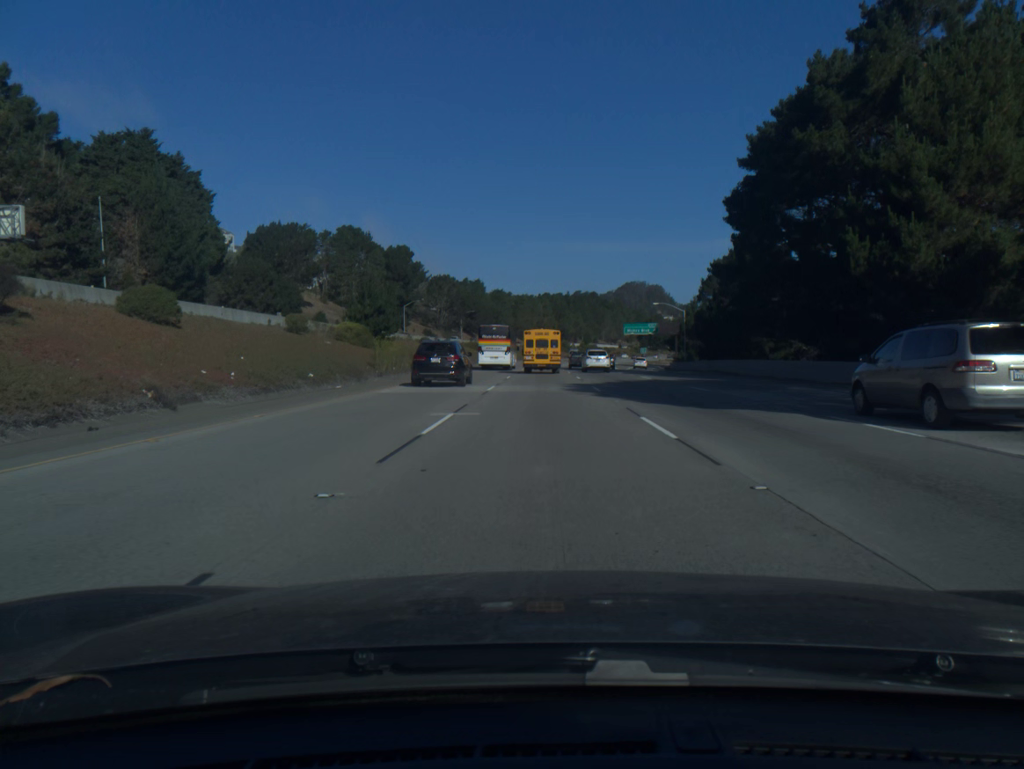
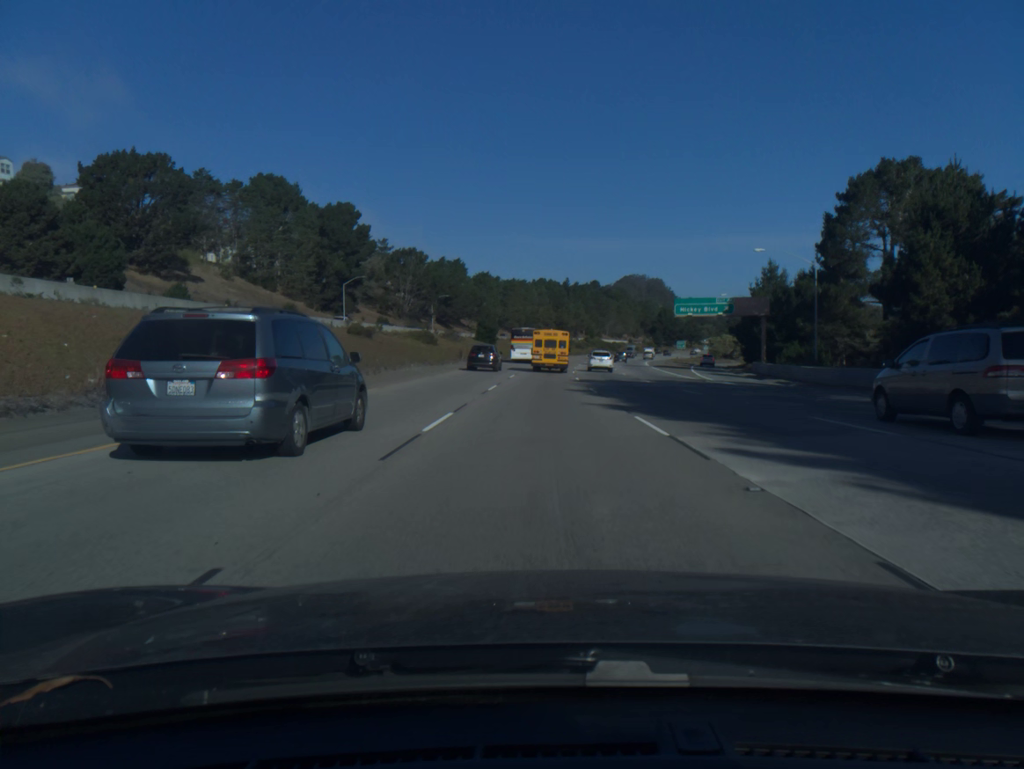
(+0.1, +57.8) m; 0°
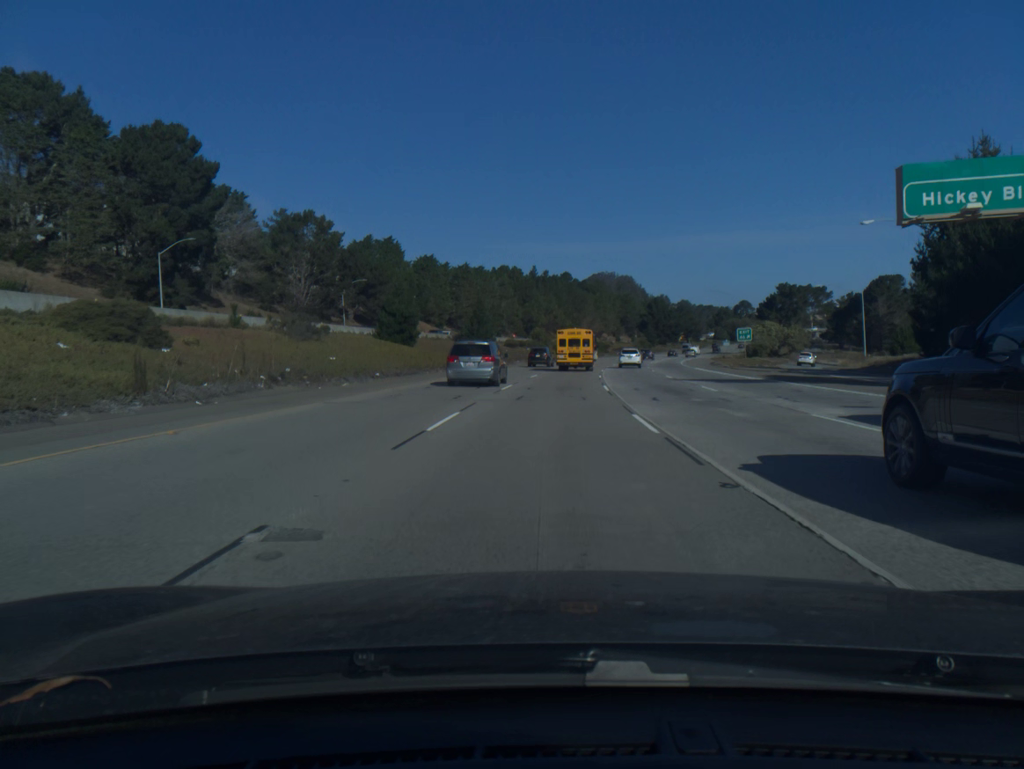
(+0.7, +58.0) m; +2°
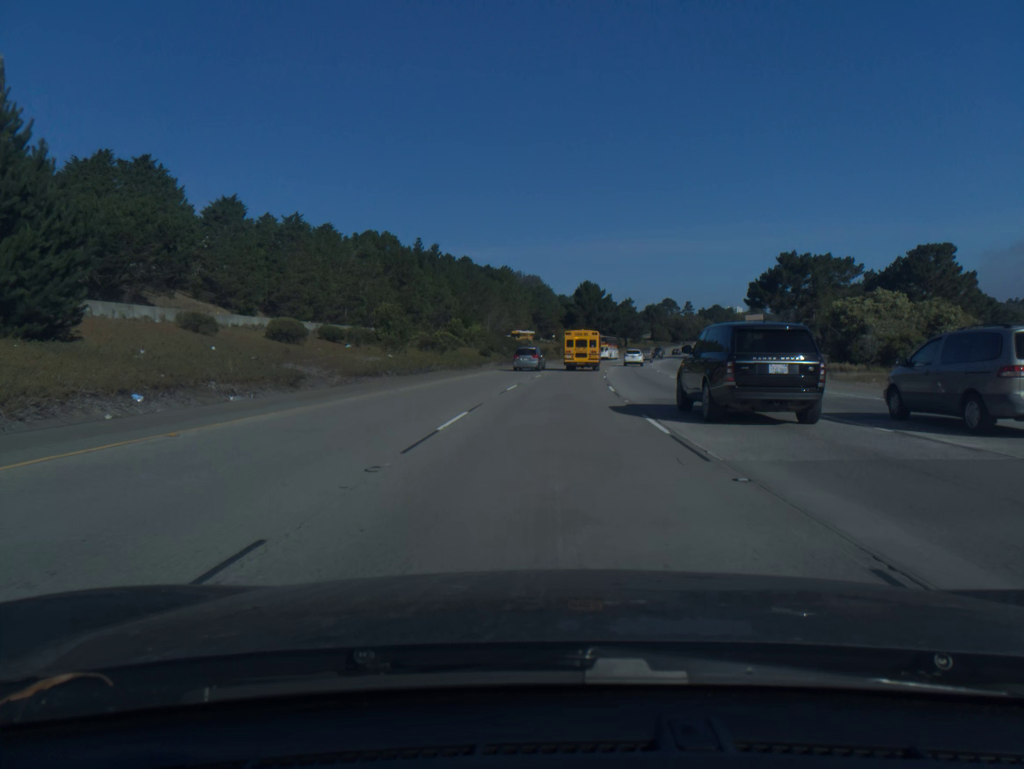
(+4.3, +72.8) m; +7°
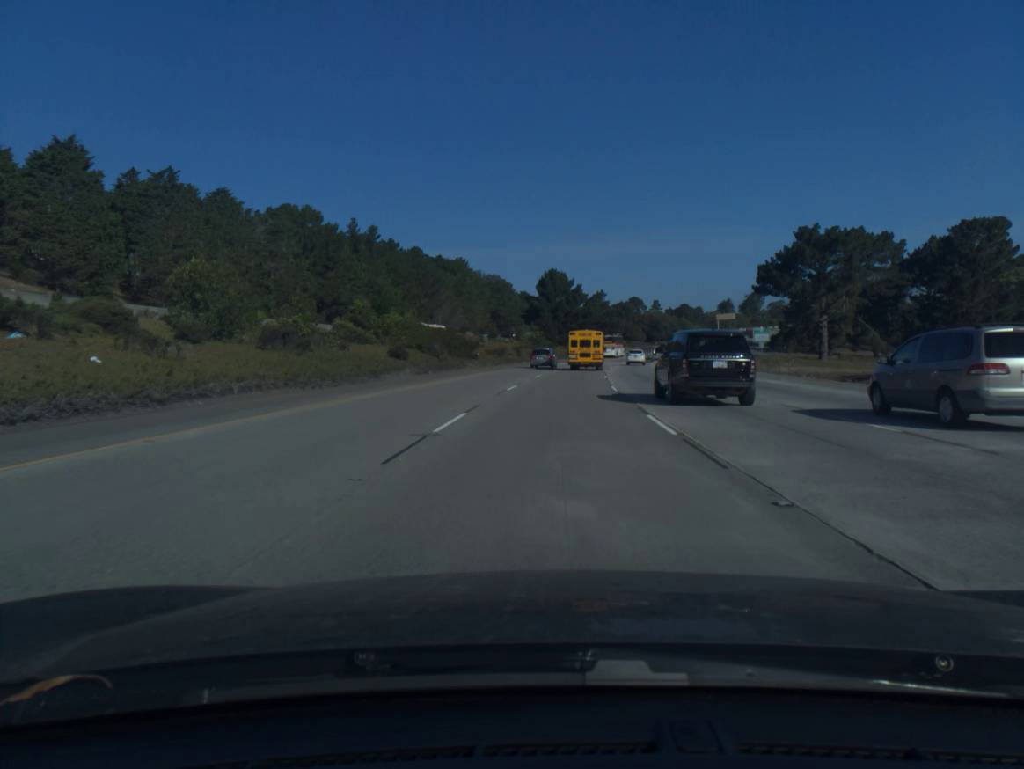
(+0.7, +29.6) m; +3°
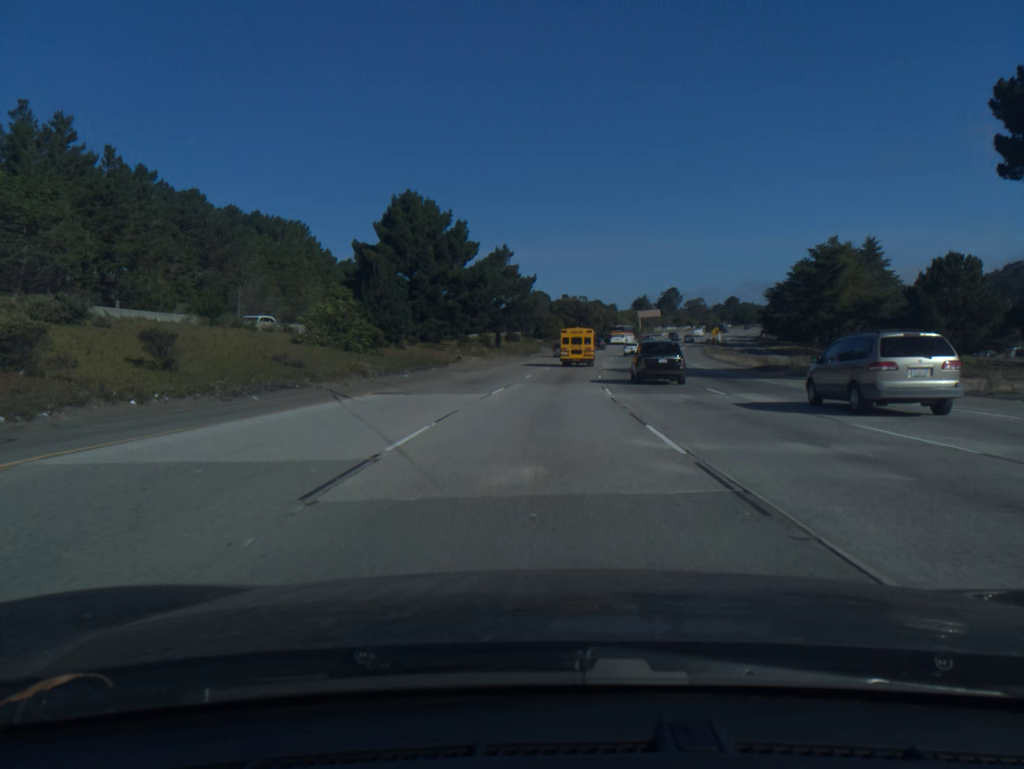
(+5.0, +74.9) m; +7°
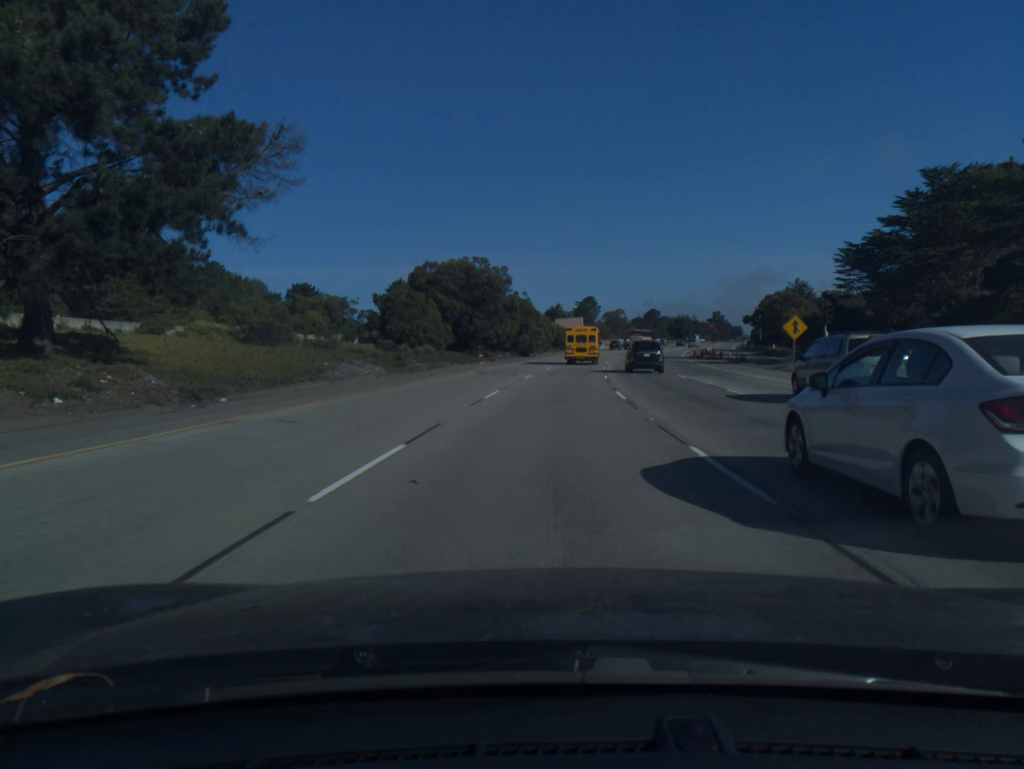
(+4.6, +75.9) m; +7°
